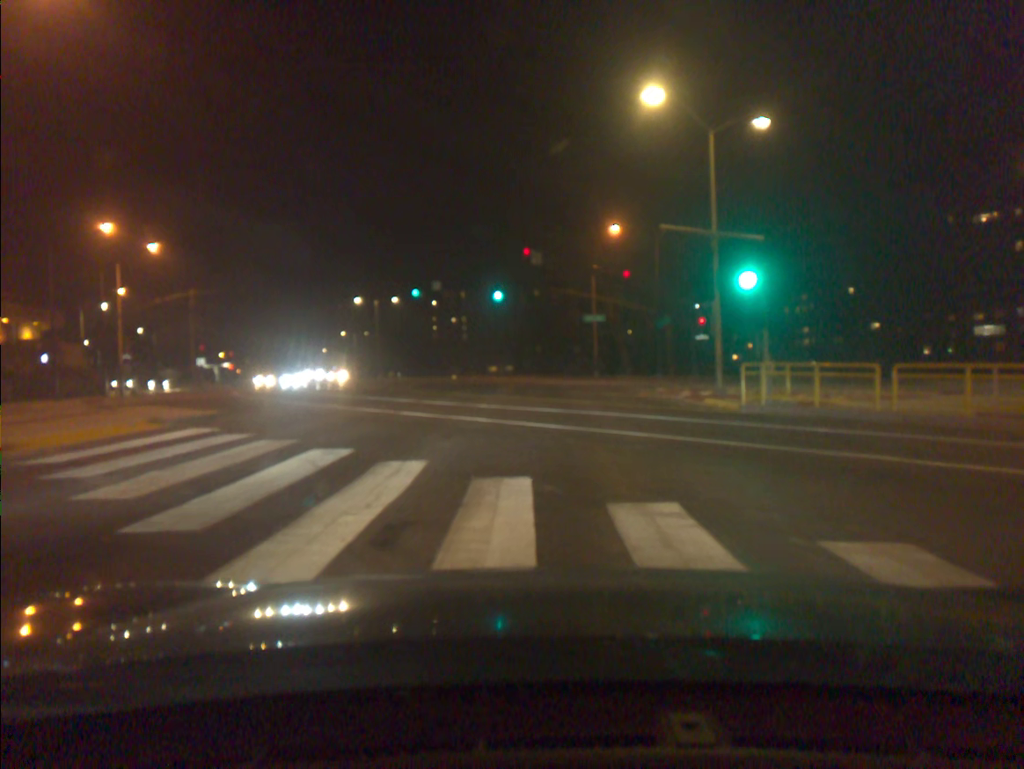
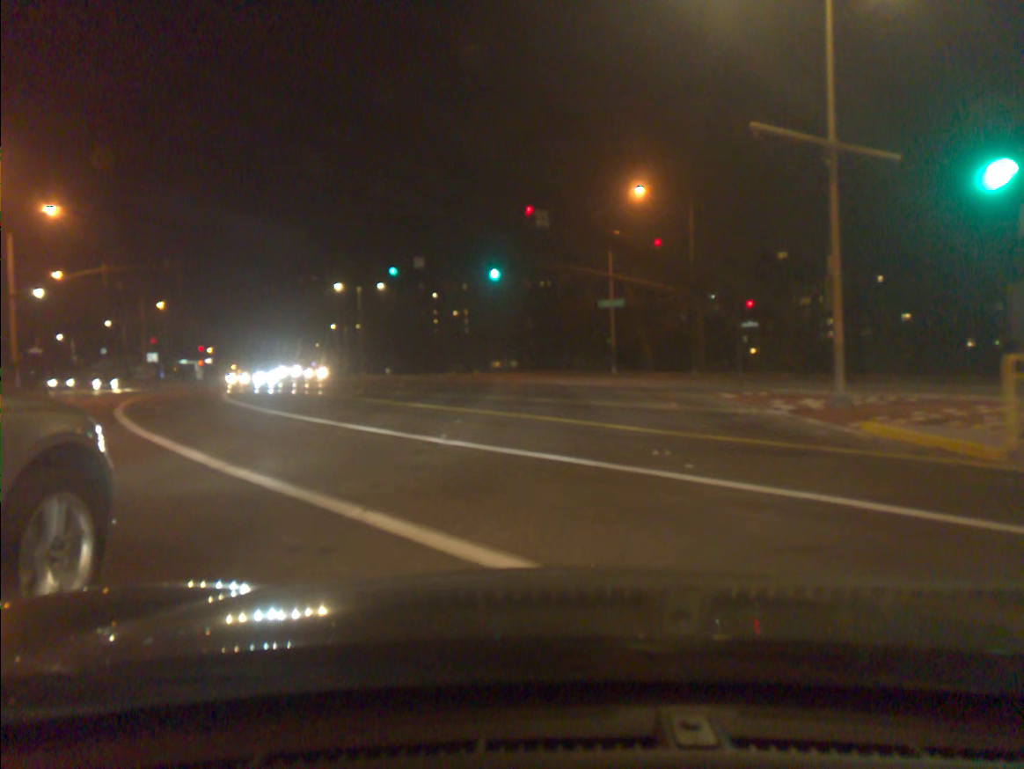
(0.0, +10.9) m; 0°
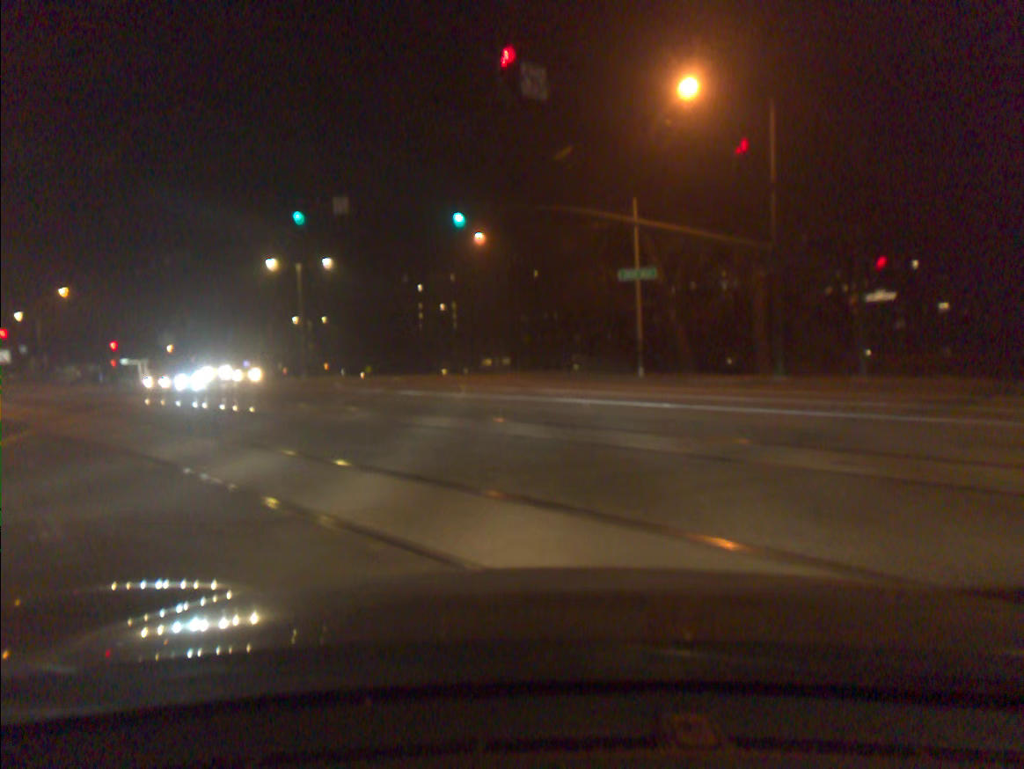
(0.0, +17.8) m; 0°
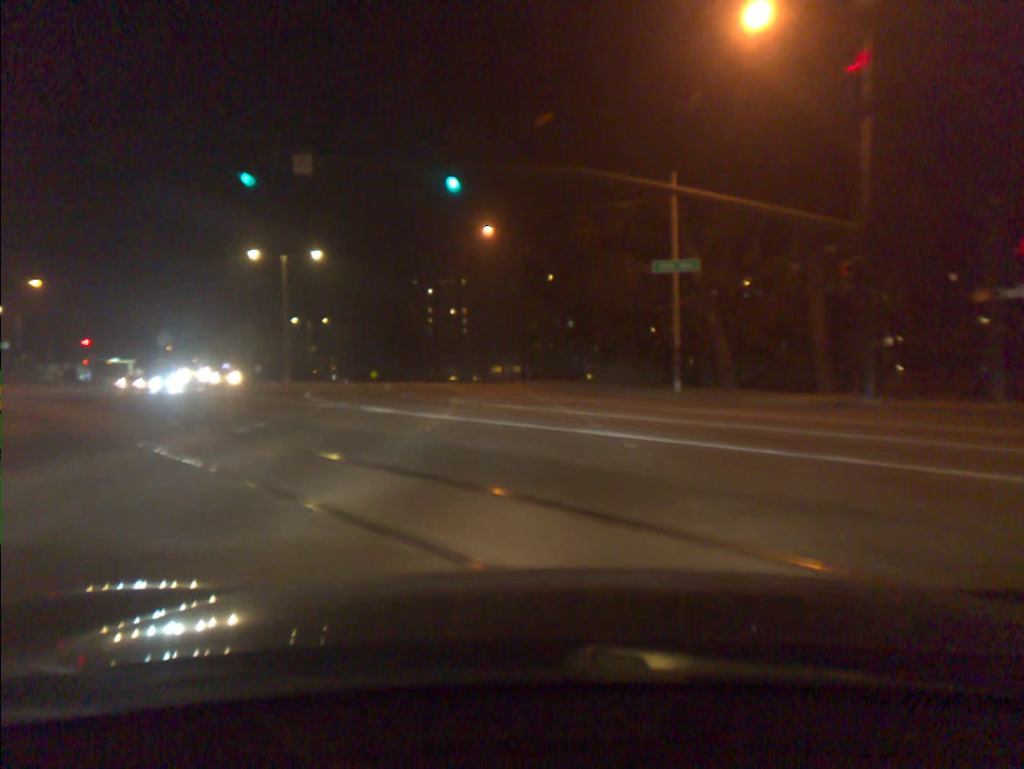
(-0.1, +7.1) m; -2°
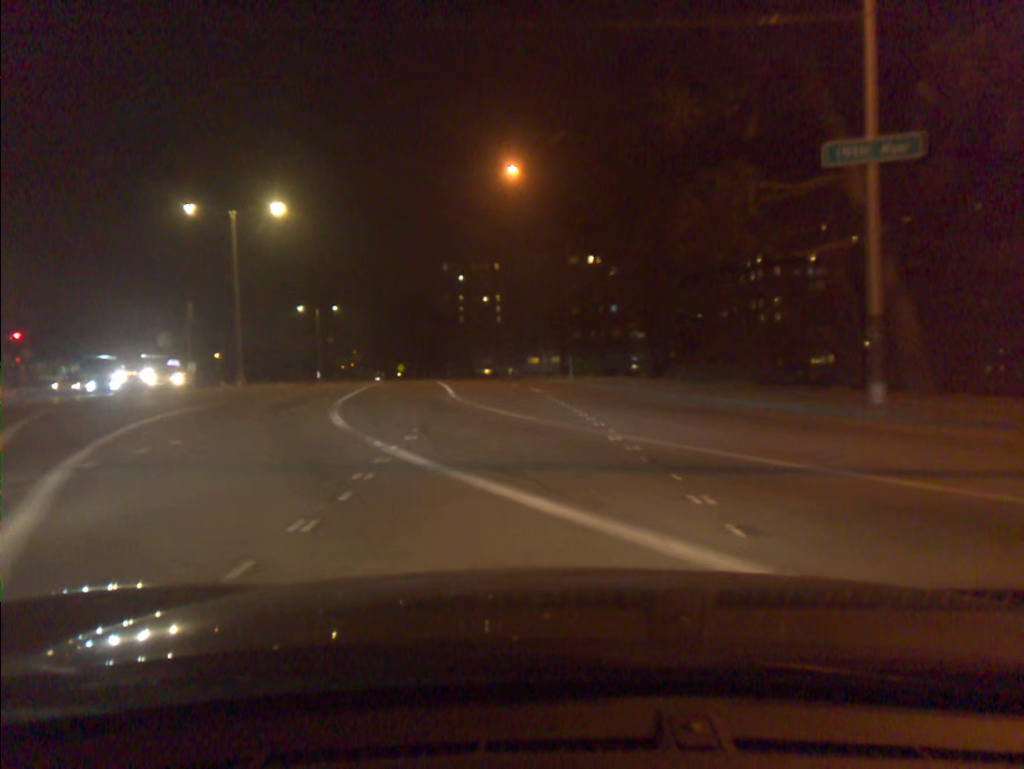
(-0.2, +15.6) m; -2°
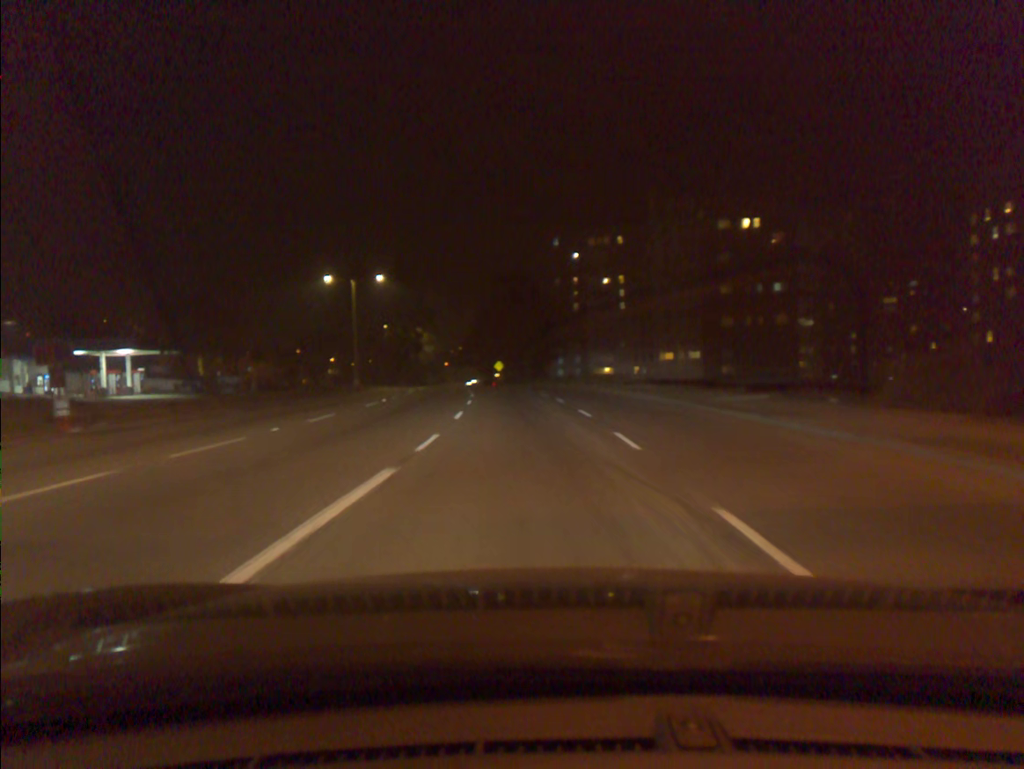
(-2.8, +37.0) m; -9°
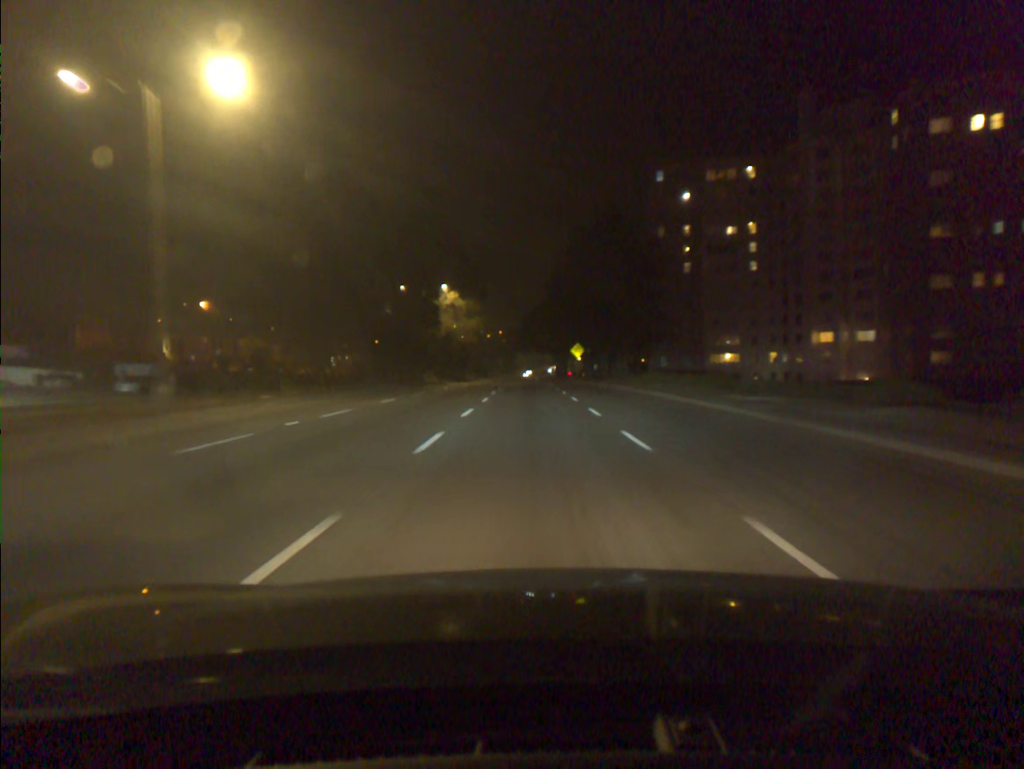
(-2.5, +44.7) m; -6°
